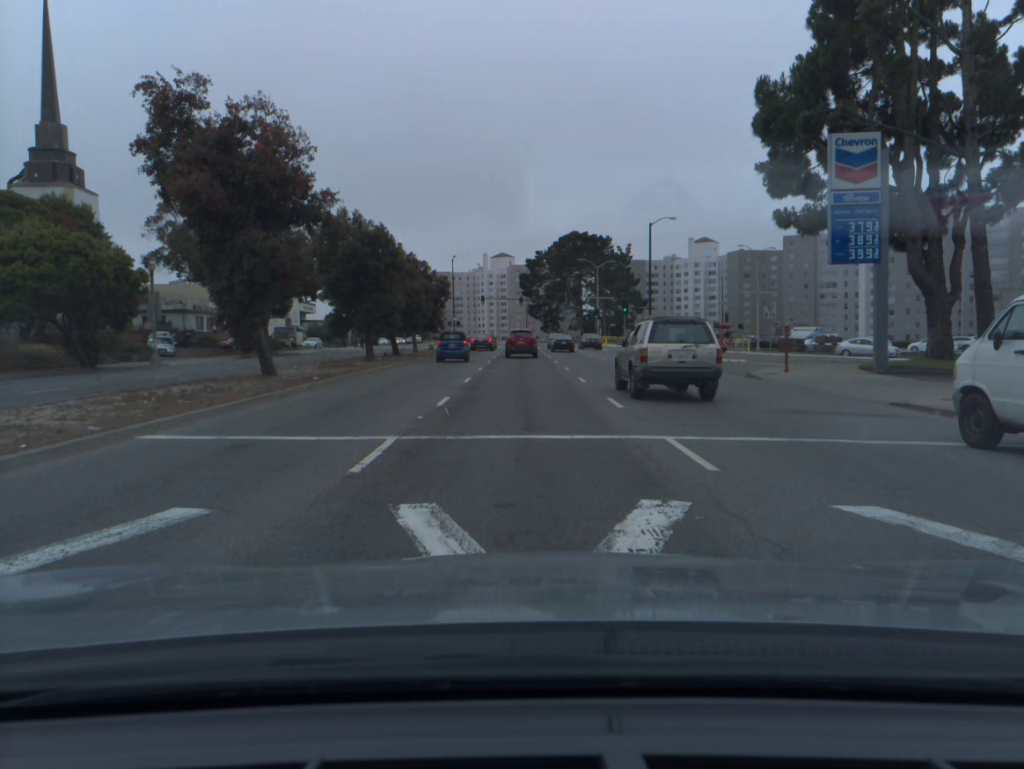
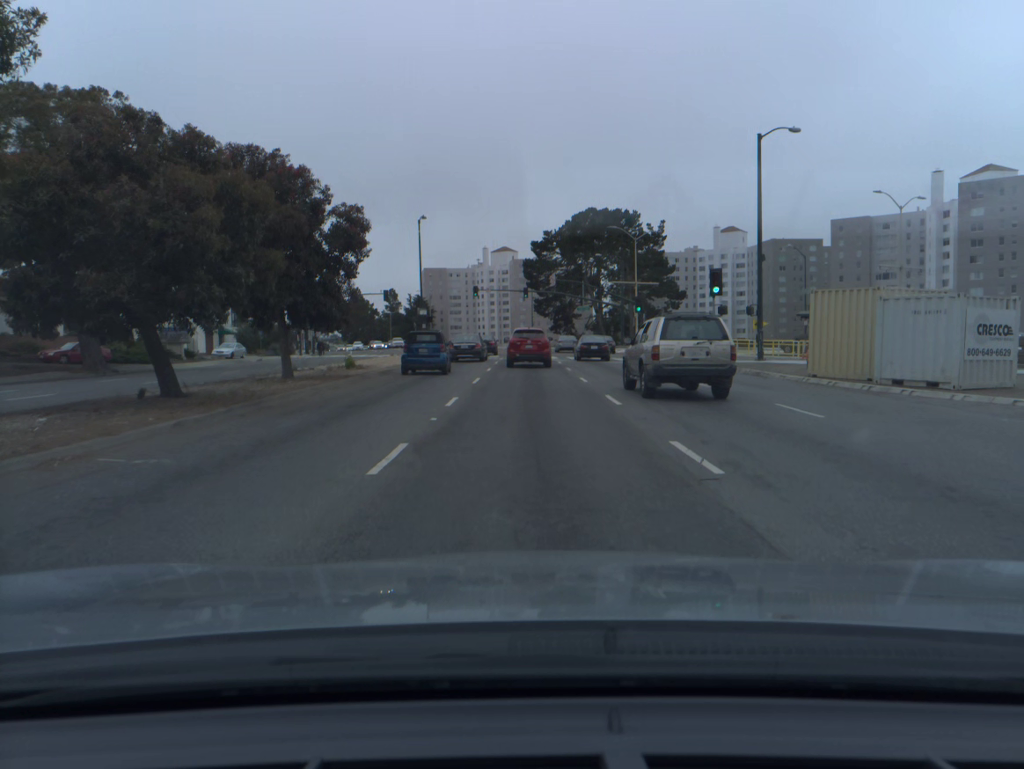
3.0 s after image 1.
(-0.2, +30.8) m; 0°
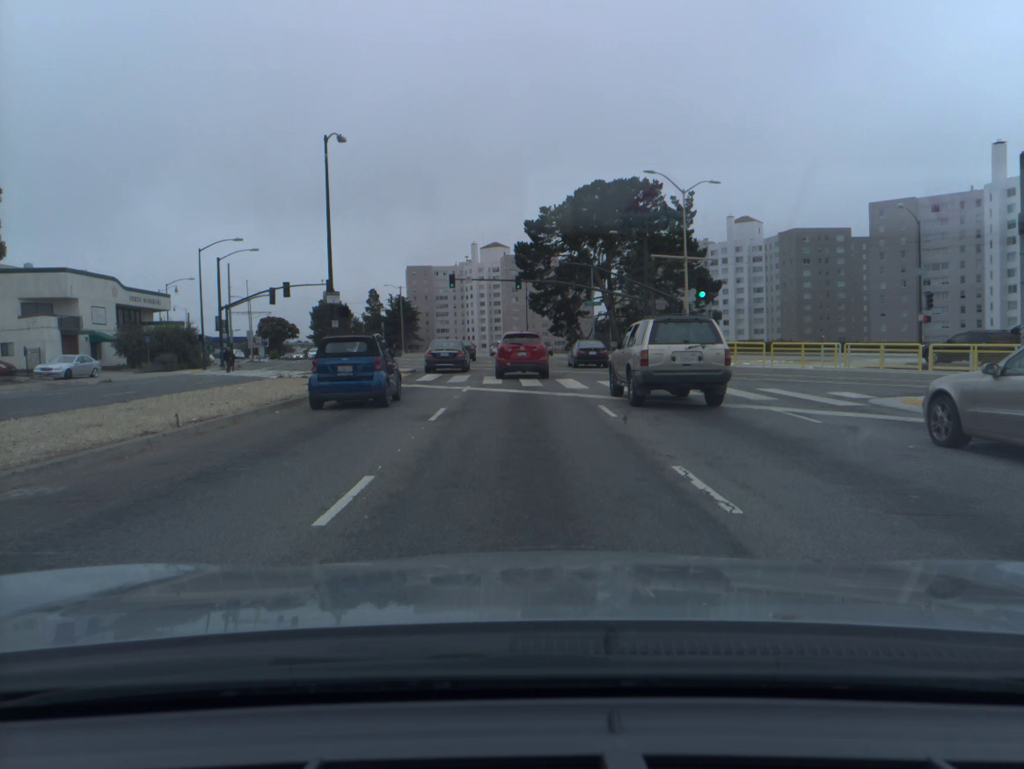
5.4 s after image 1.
(+0.1, +24.1) m; +1°
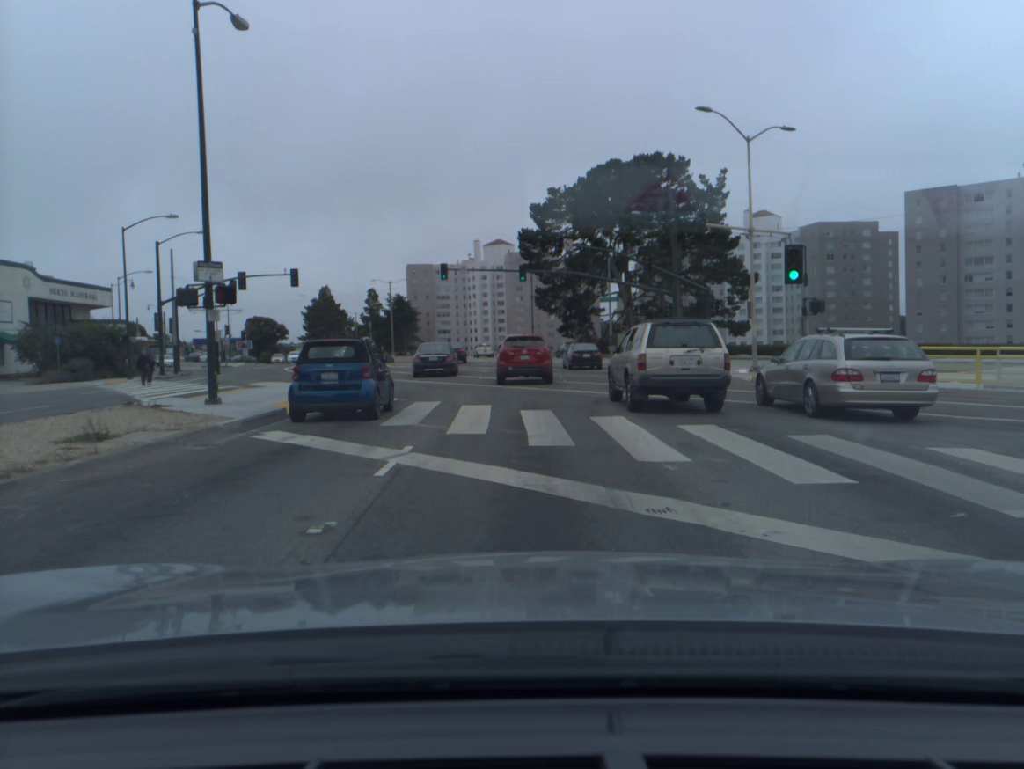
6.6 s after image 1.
(-0.1, +12.6) m; -1°
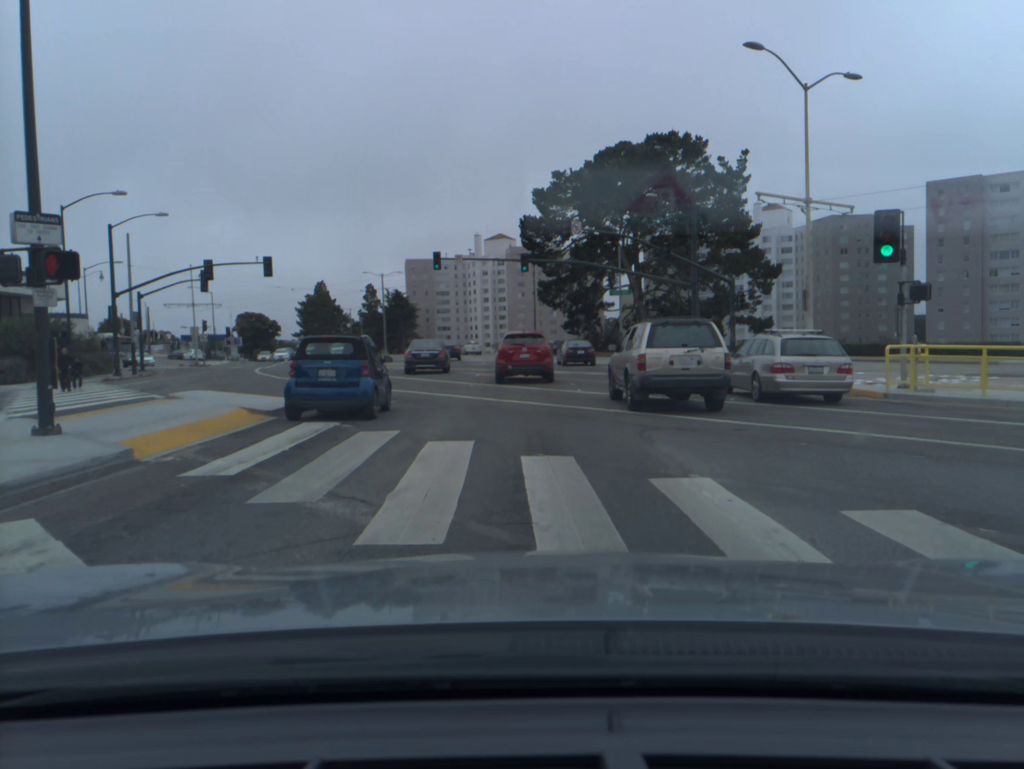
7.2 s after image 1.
(0.0, +6.5) m; 0°
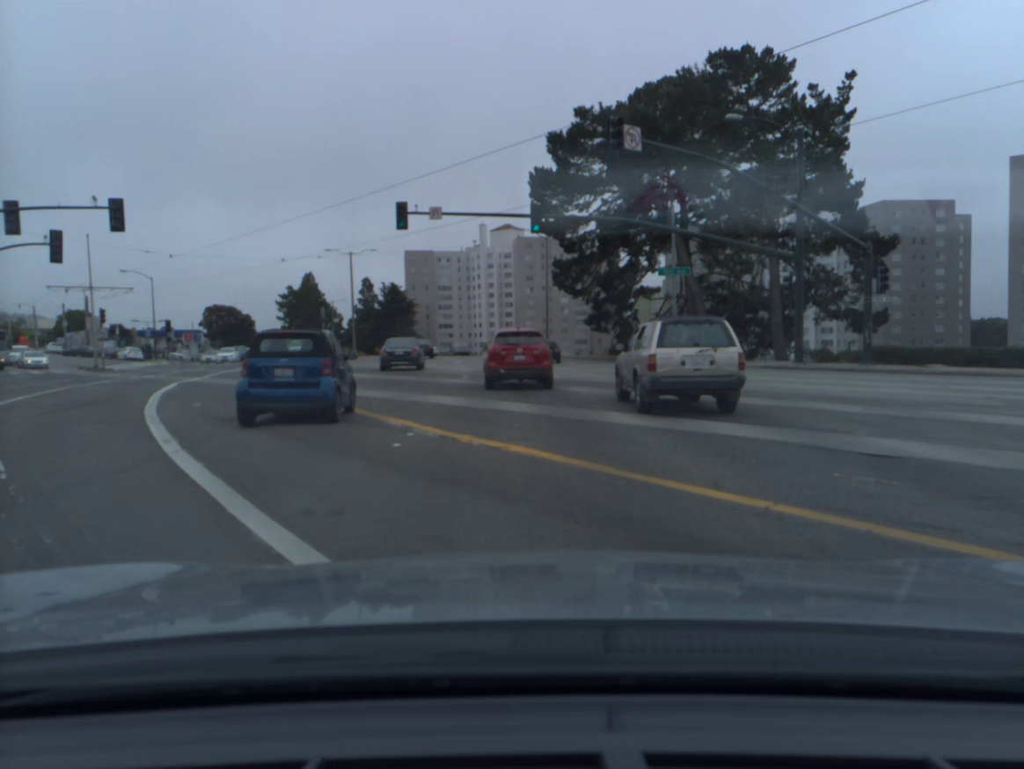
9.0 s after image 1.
(-0.1, +20.3) m; -1°
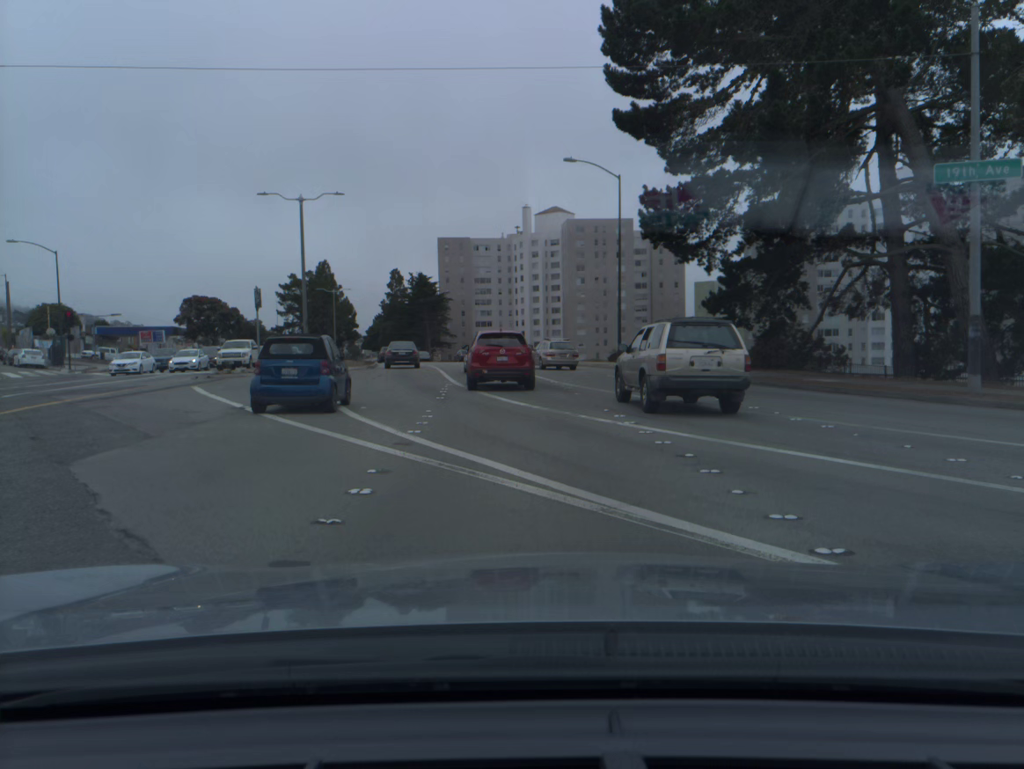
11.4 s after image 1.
(-0.5, +26.5) m; -3°
